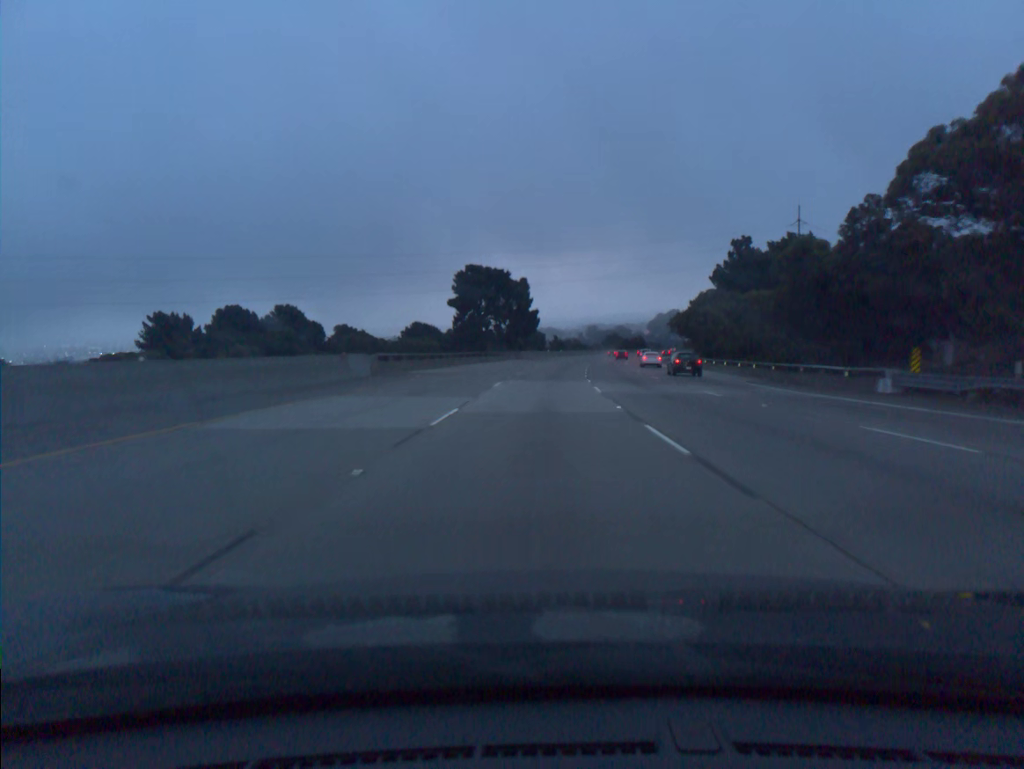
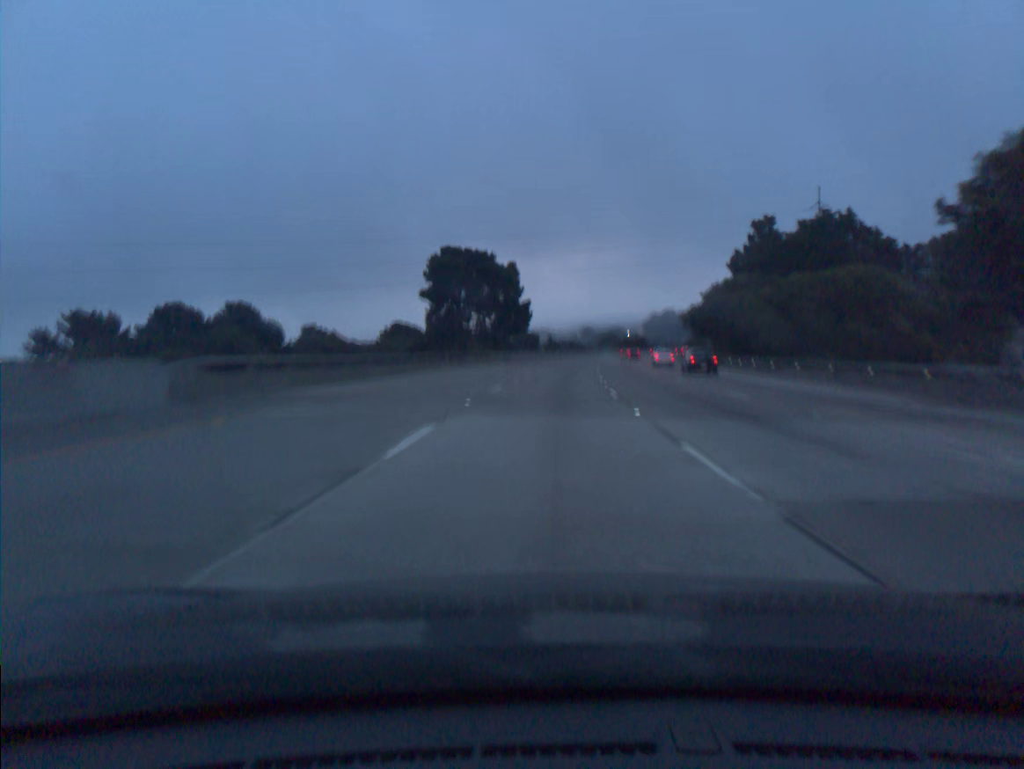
(+0.1, +18.6) m; +1°
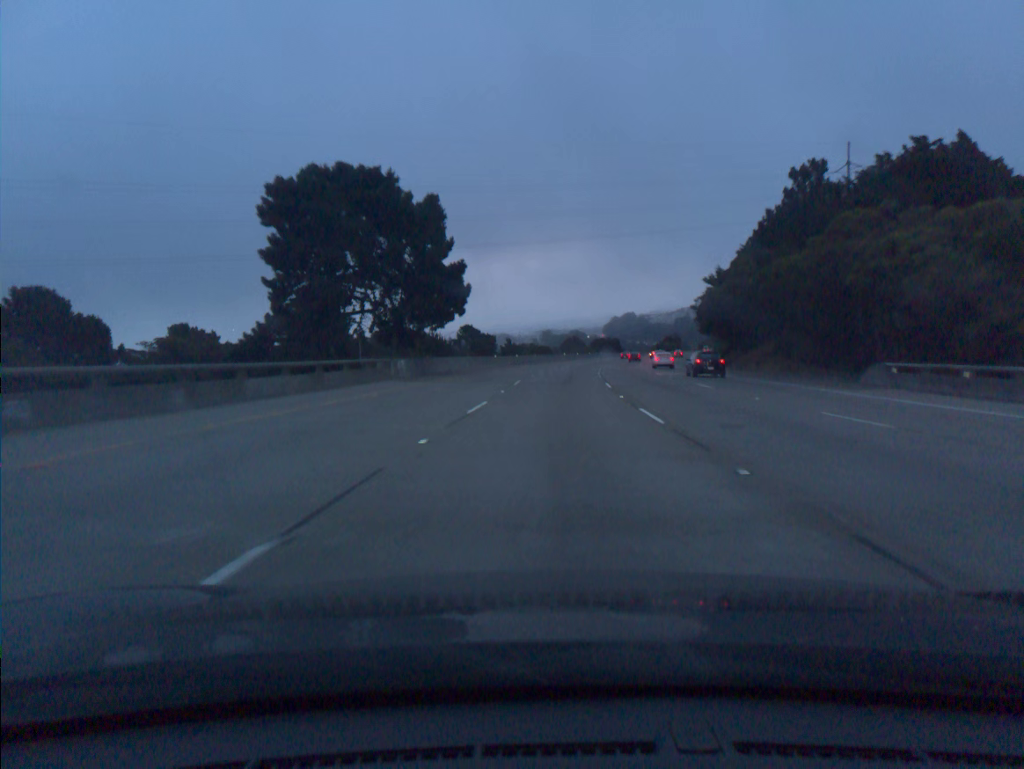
(+0.8, +37.1) m; +3°
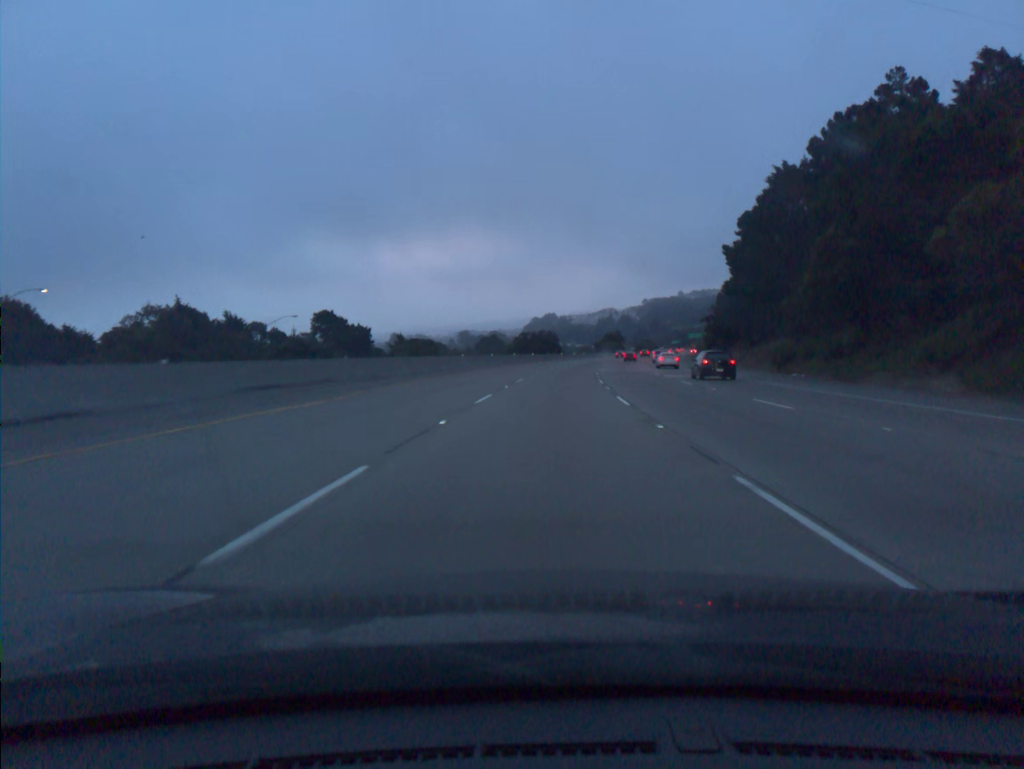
(+4.0, +73.9) m; +6°
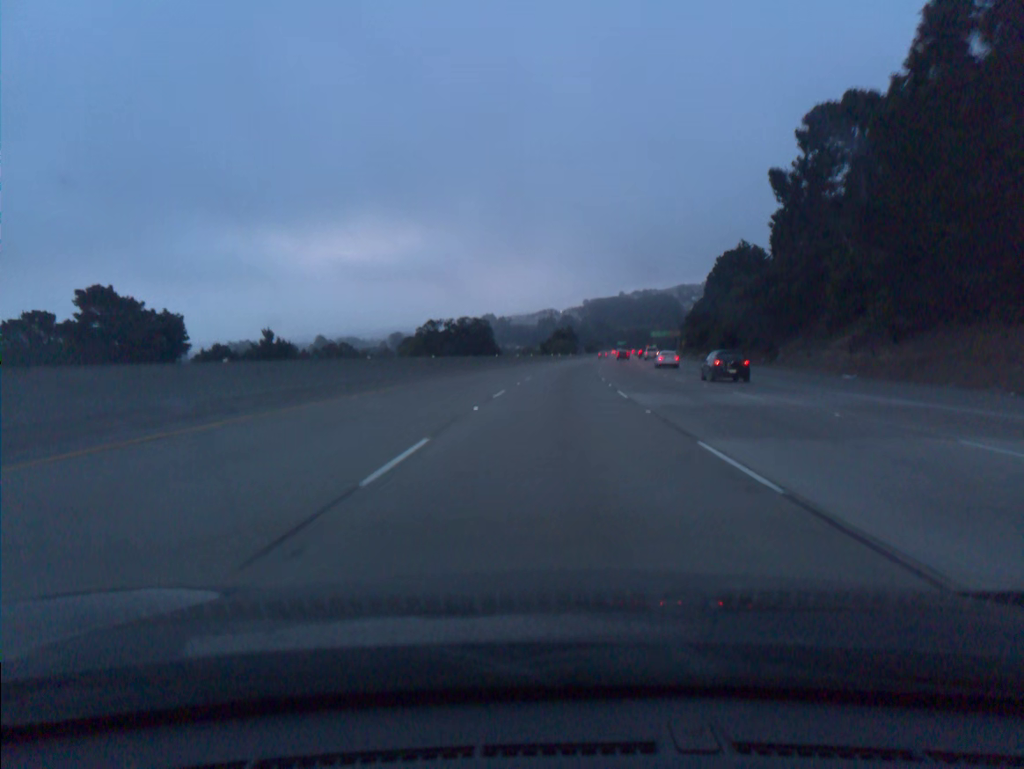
(+1.9, +55.5) m; +4°
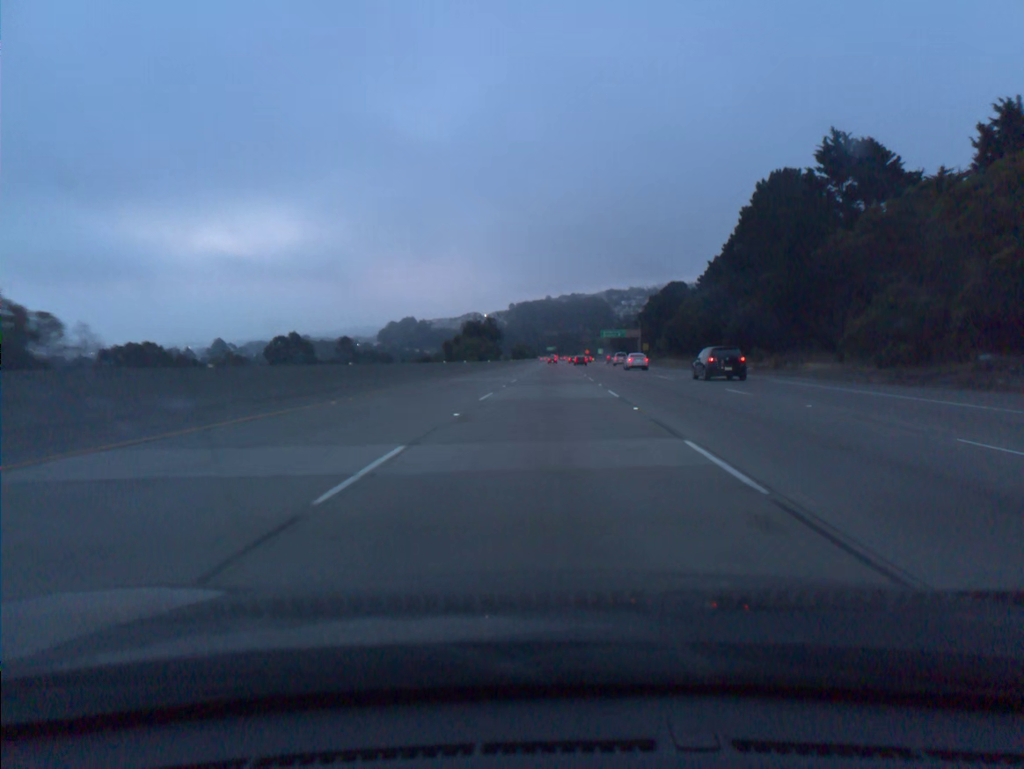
(+3.9, +73.7) m; +5°
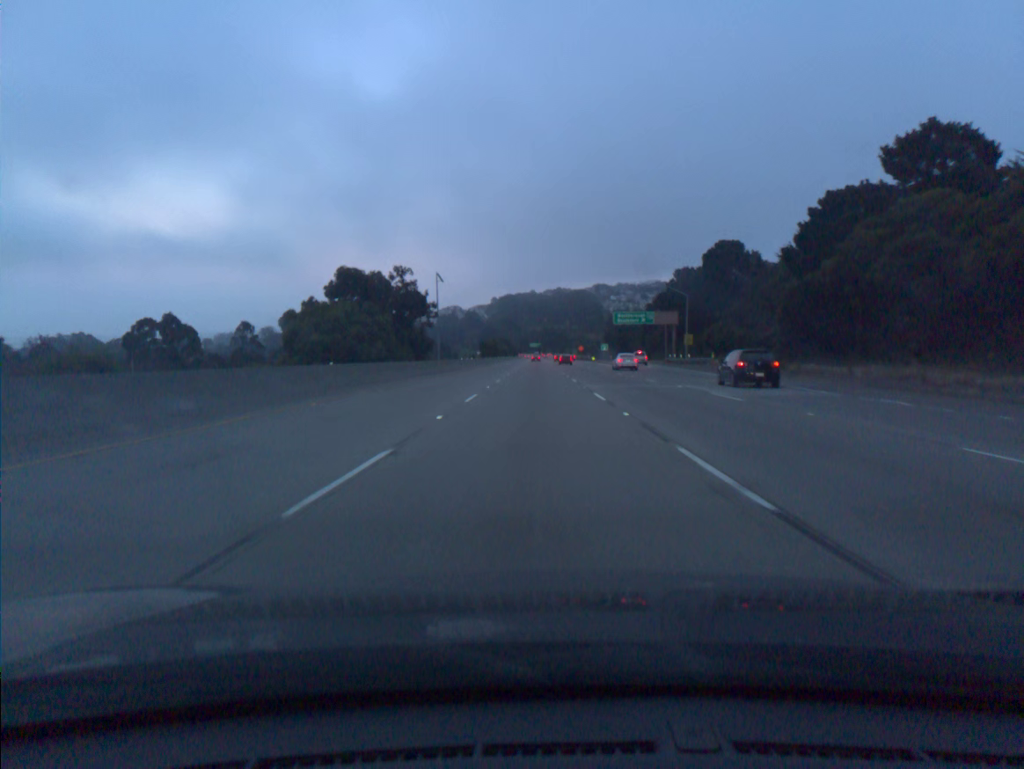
(+1.4, +73.7) m; +1°
